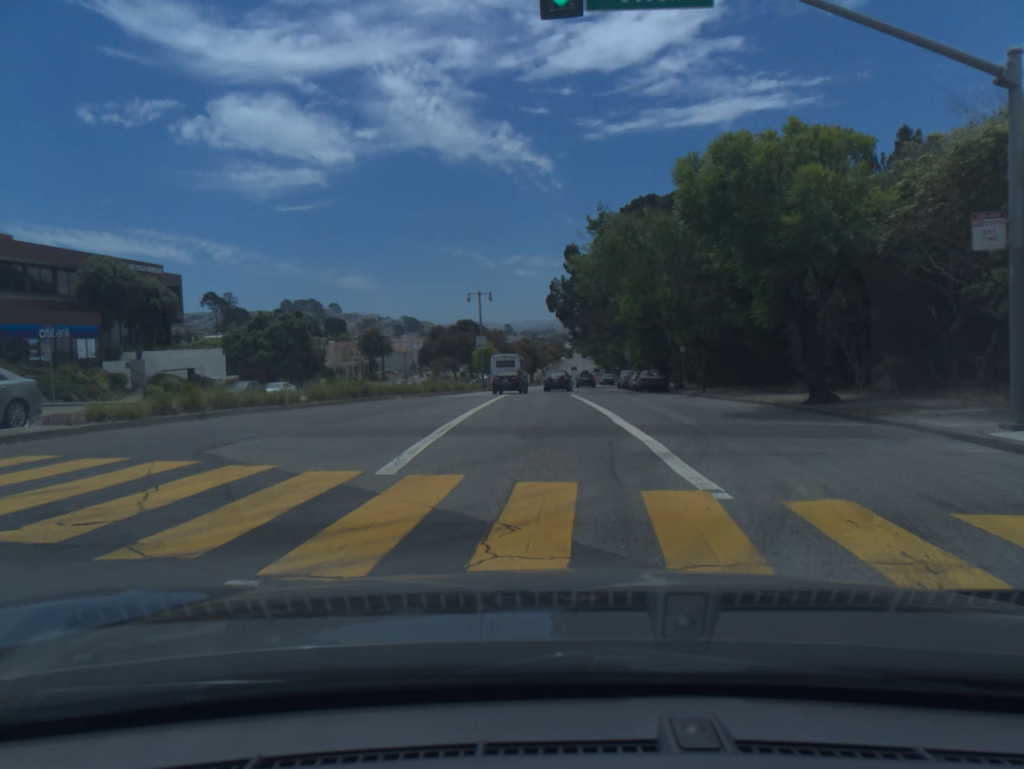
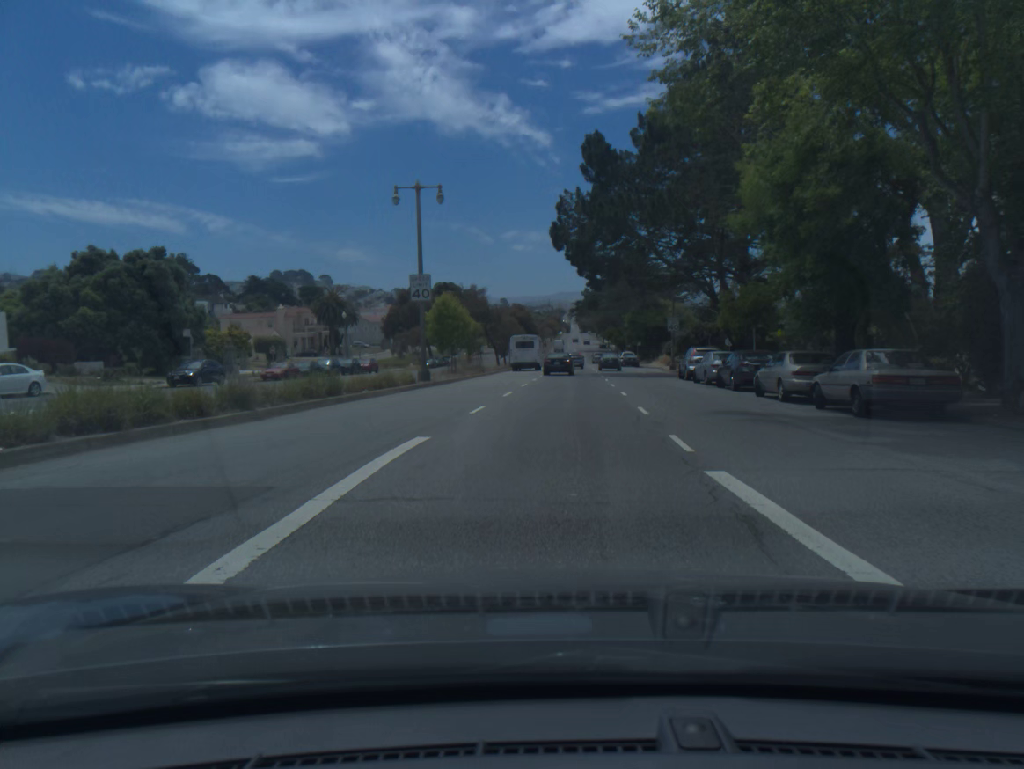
(-0.4, +34.1) m; 0°
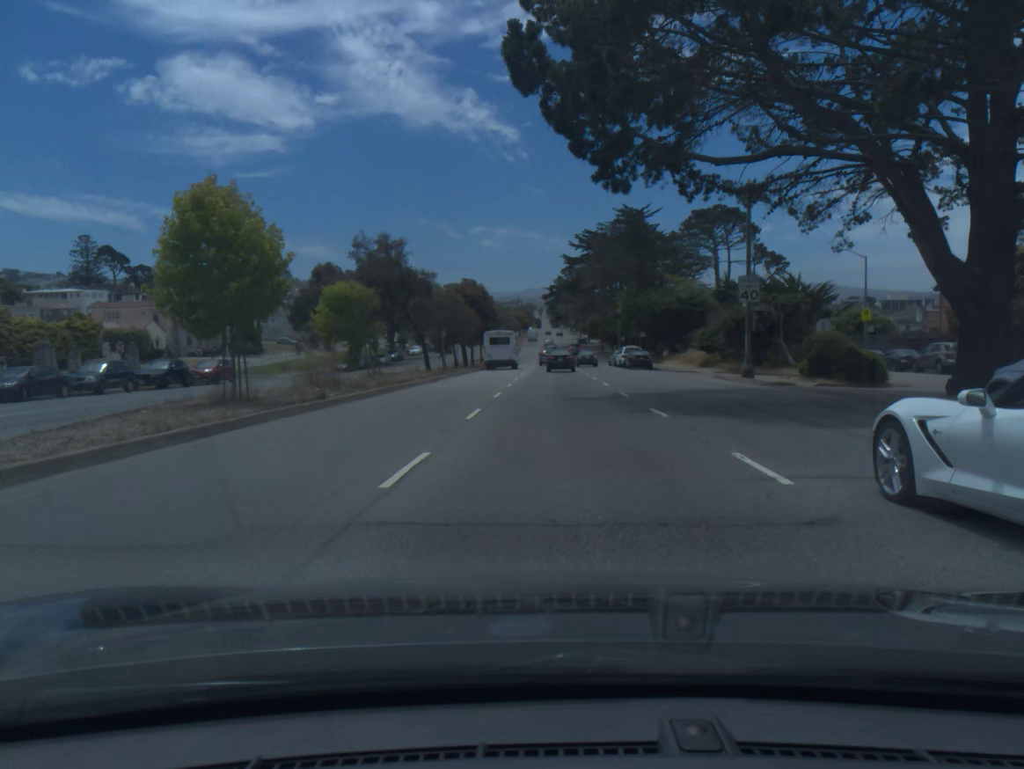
(+0.7, +31.4) m; +2°
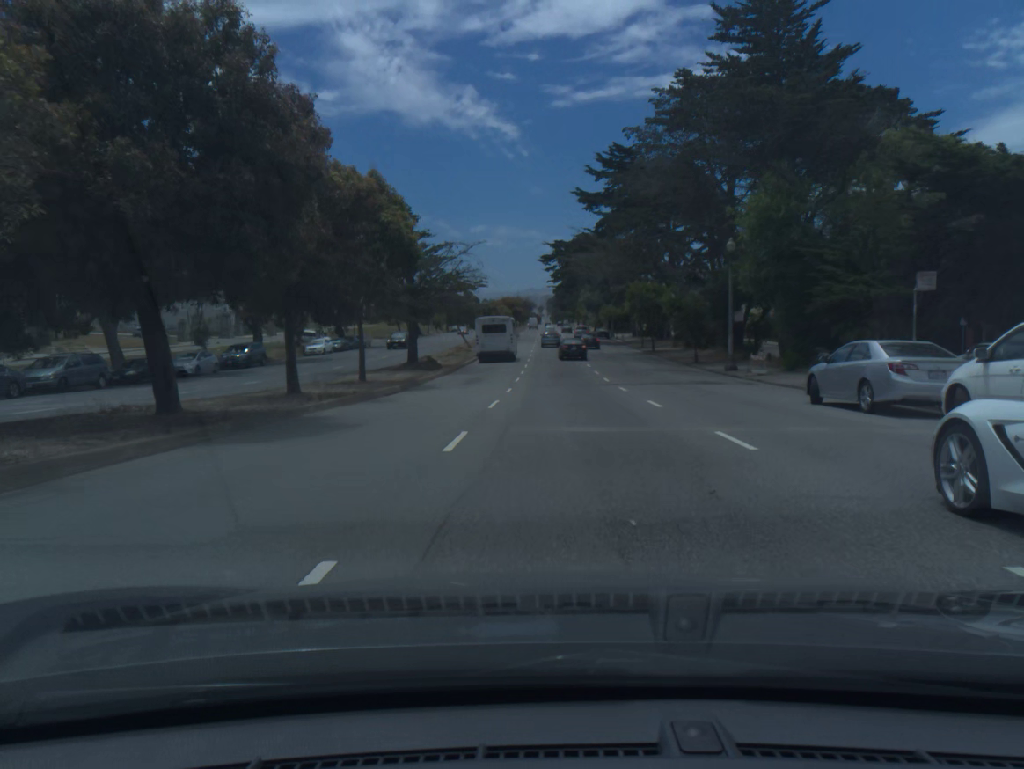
(0.0, +56.6) m; 0°
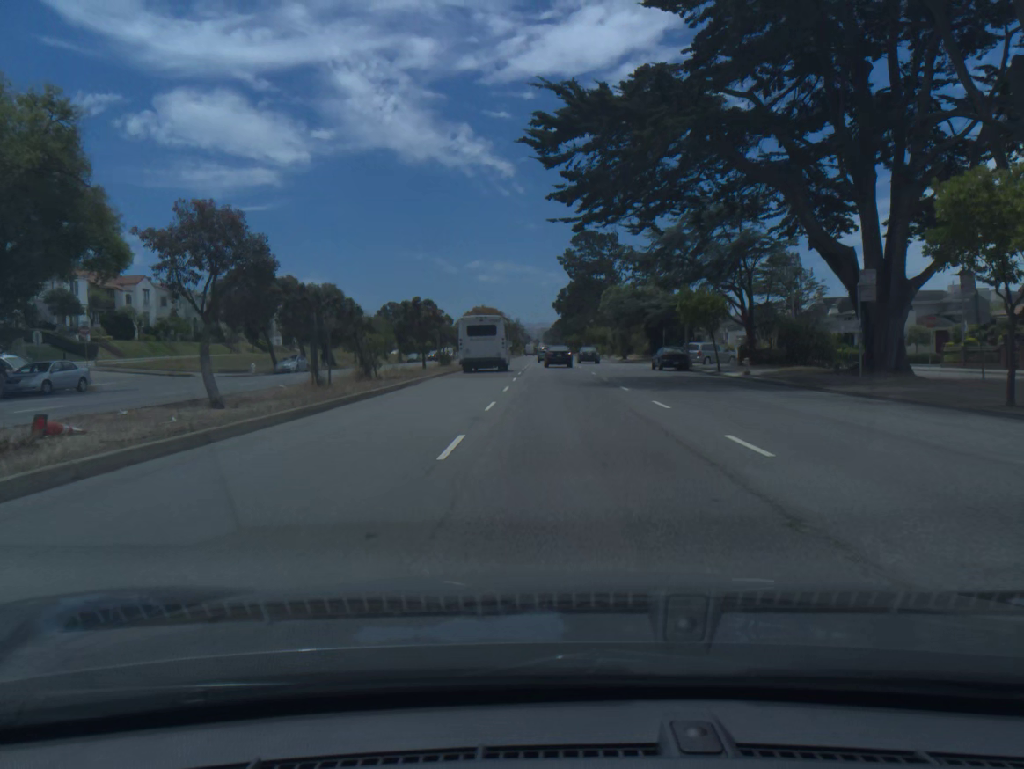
(+0.2, +58.0) m; 0°
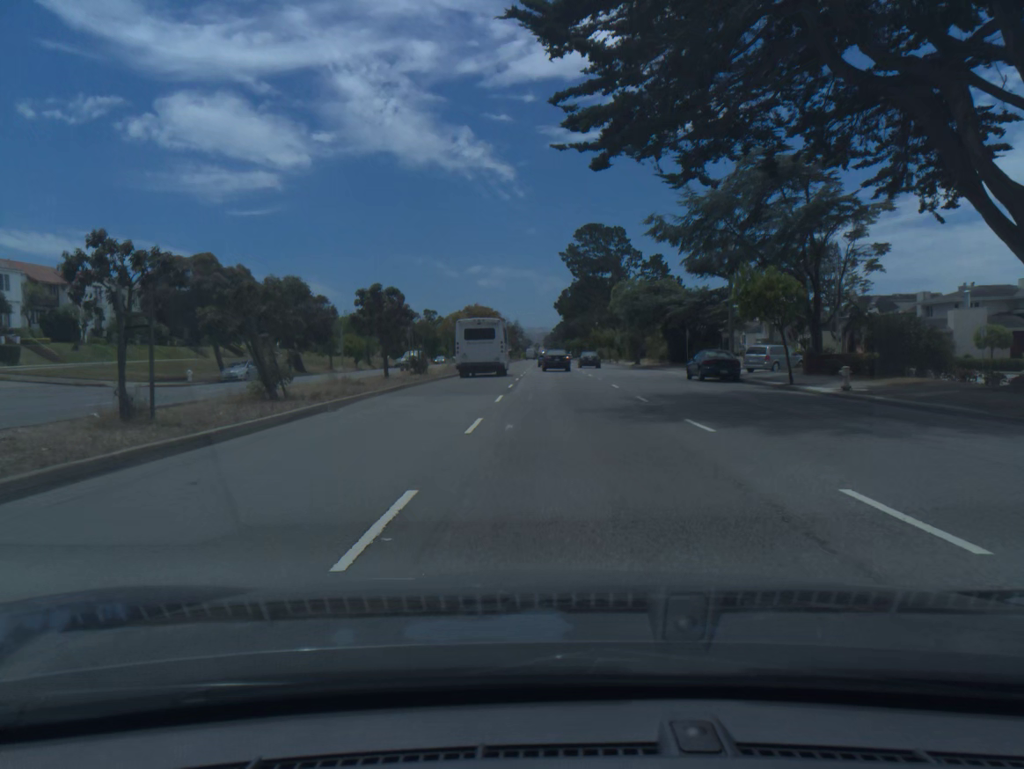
(0.0, +11.6) m; 0°
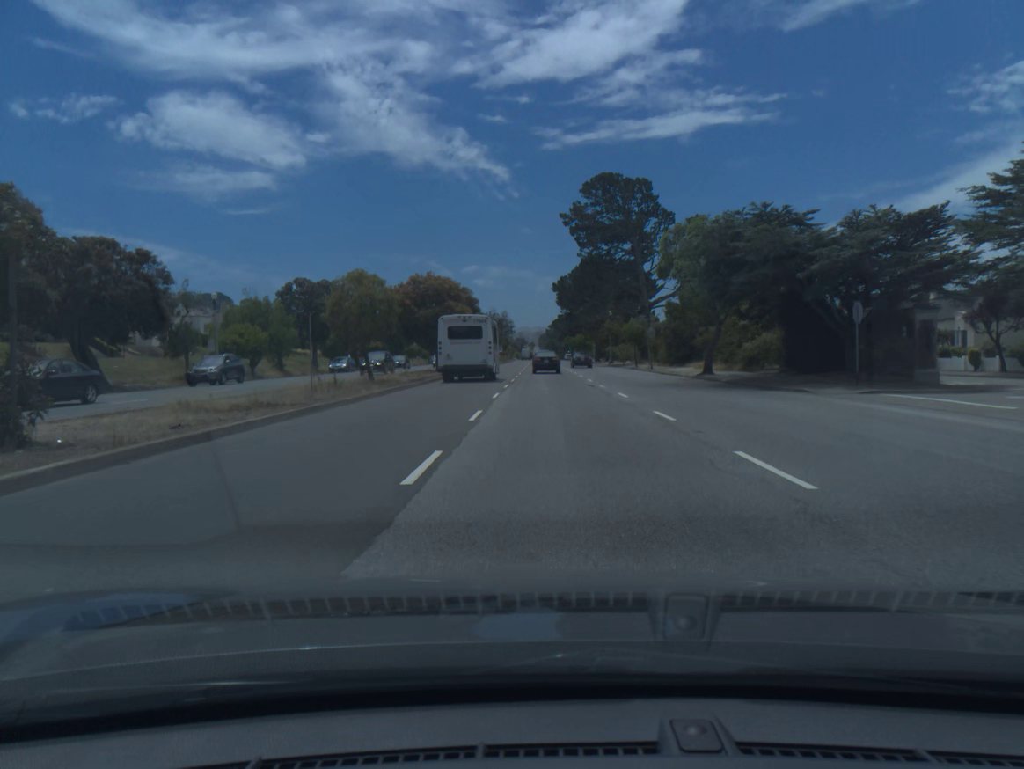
(+0.1, +34.2) m; 0°
